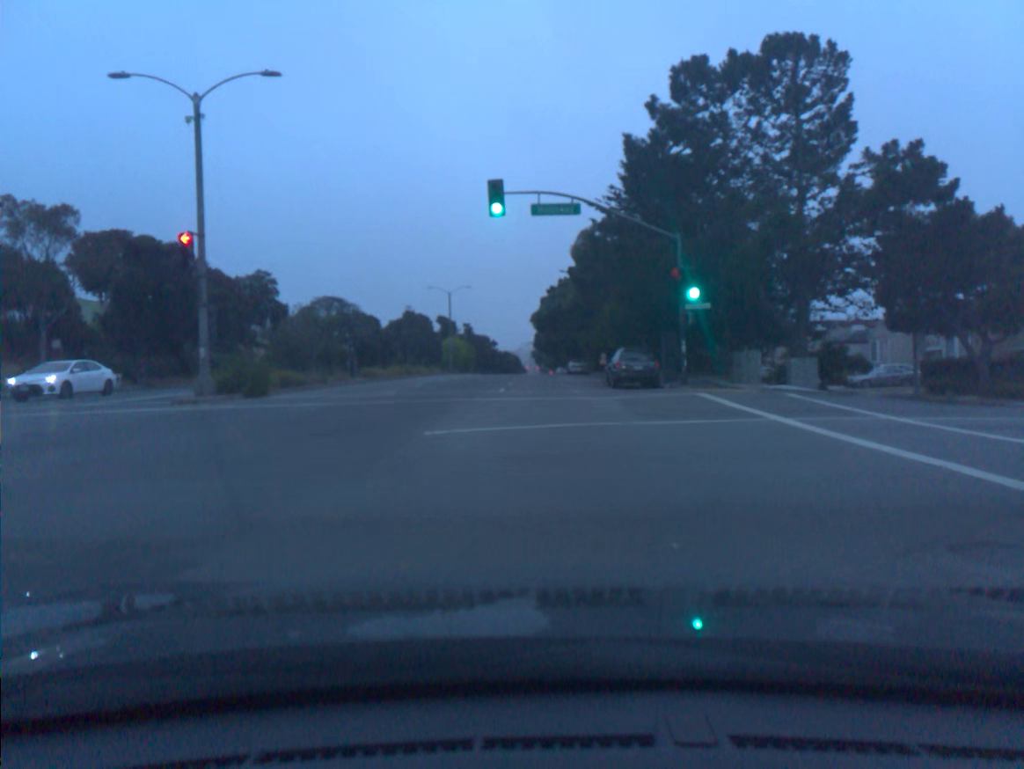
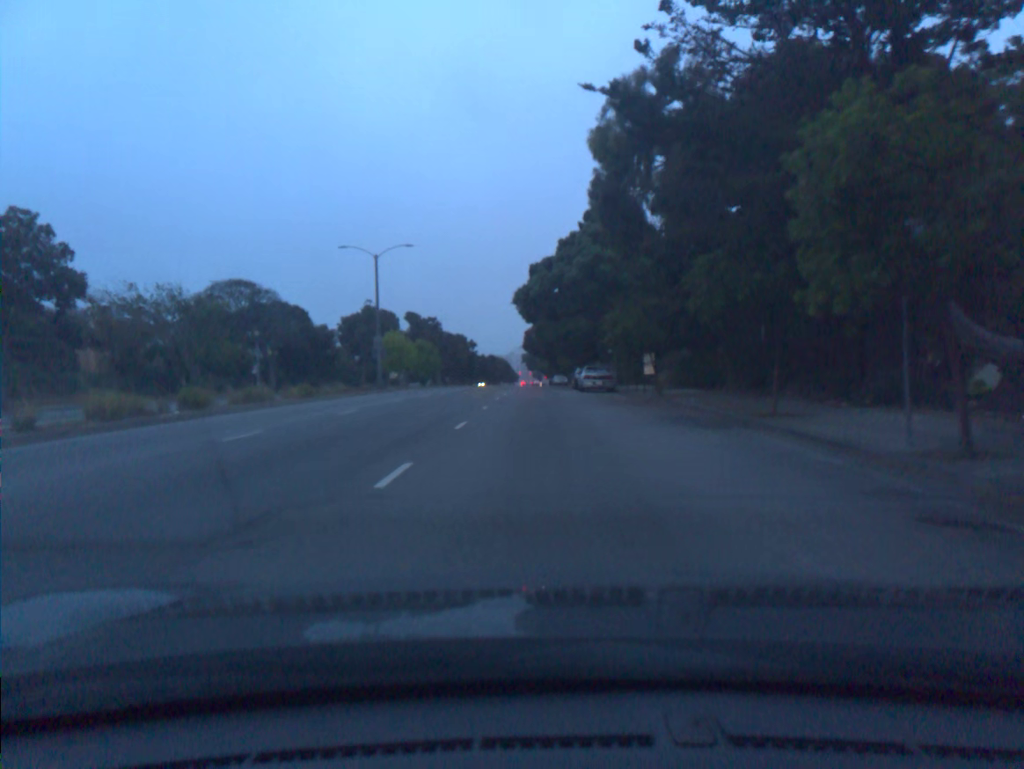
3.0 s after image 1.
(+0.3, +32.0) m; +1°
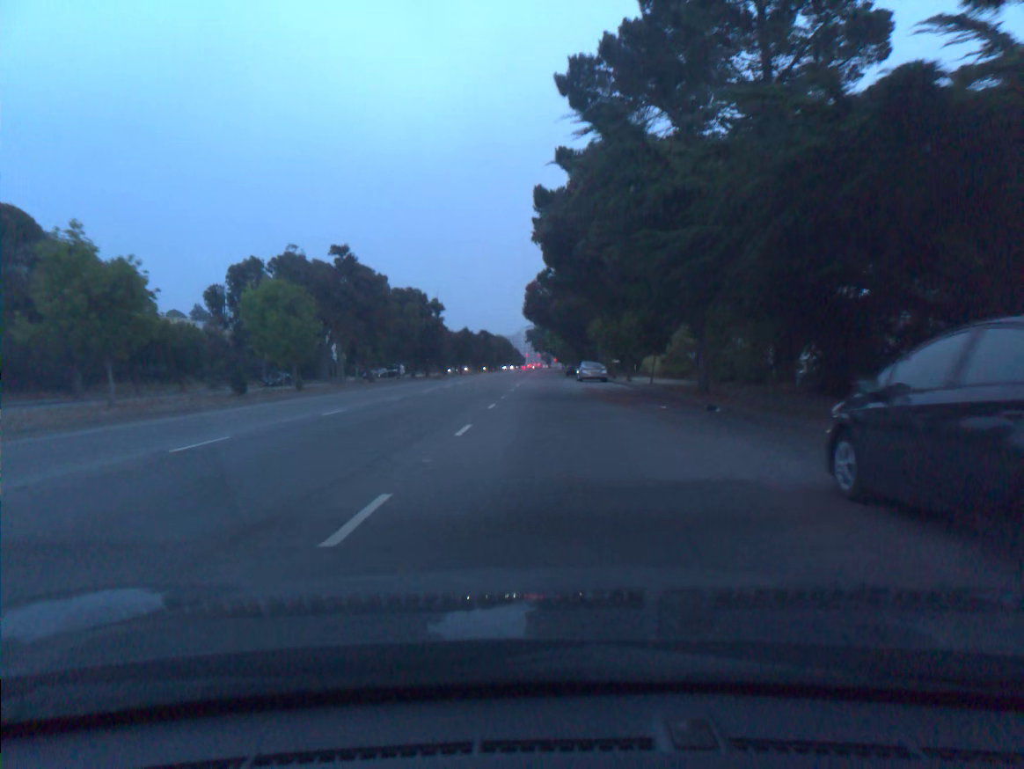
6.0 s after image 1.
(-0.2, +46.4) m; 0°
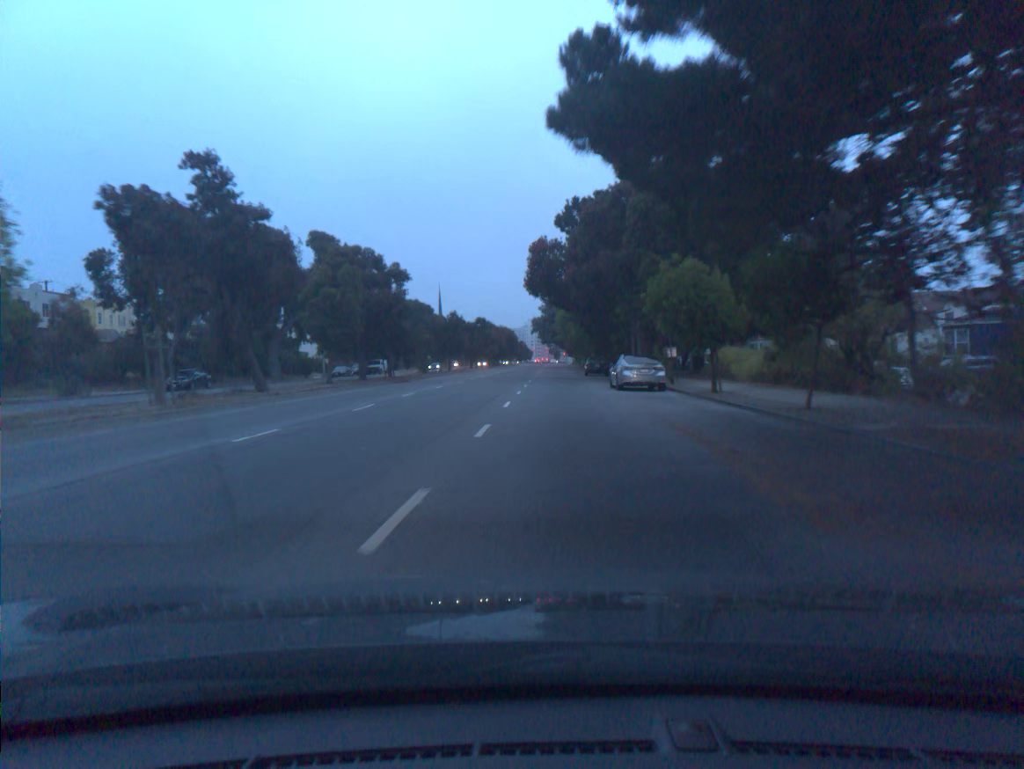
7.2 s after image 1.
(-0.1, +20.8) m; 0°
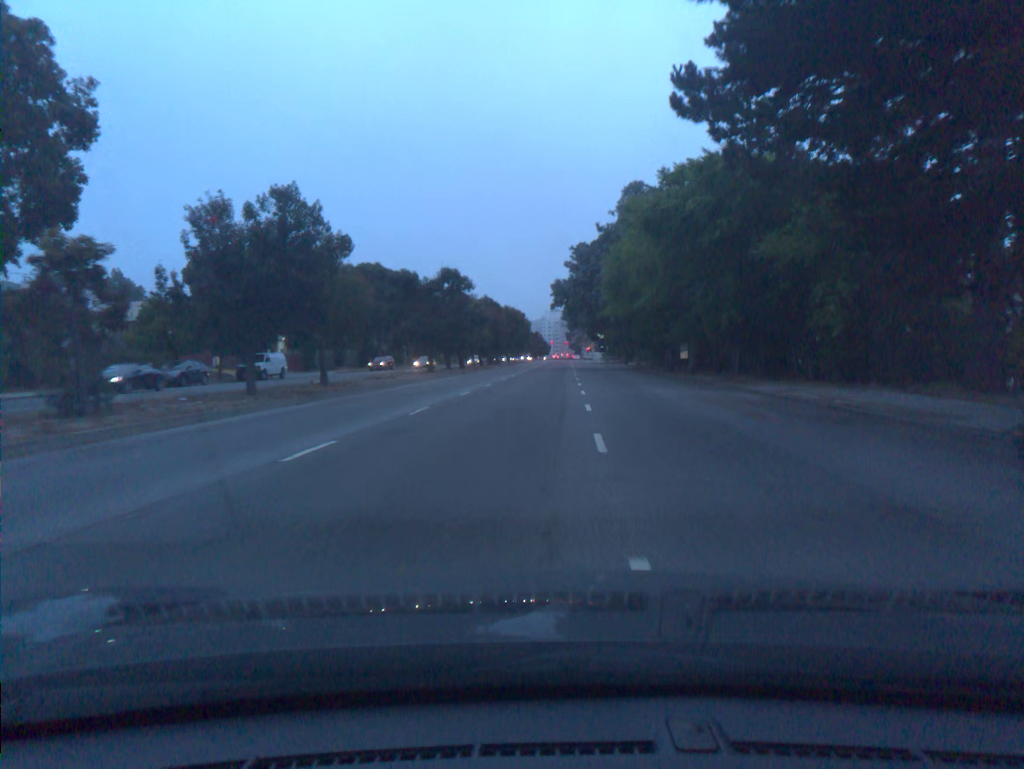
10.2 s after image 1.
(-1.0, +53.1) m; -2°
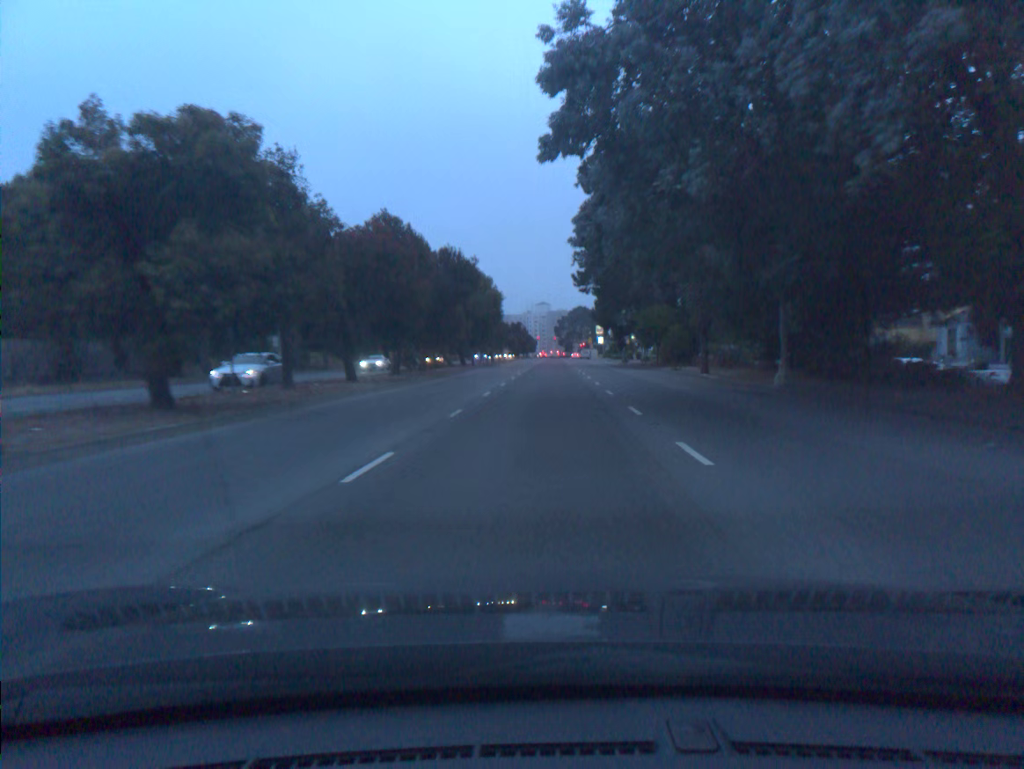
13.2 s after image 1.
(+0.7, +51.9) m; +1°
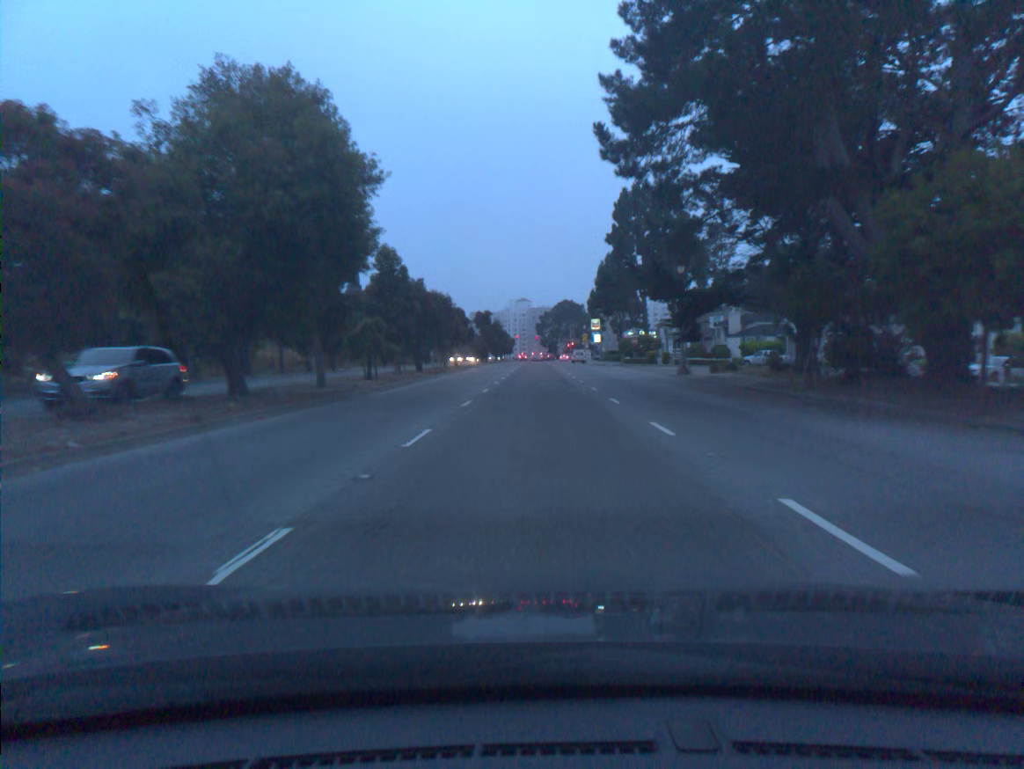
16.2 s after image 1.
(+0.7, +48.0) m; +1°
